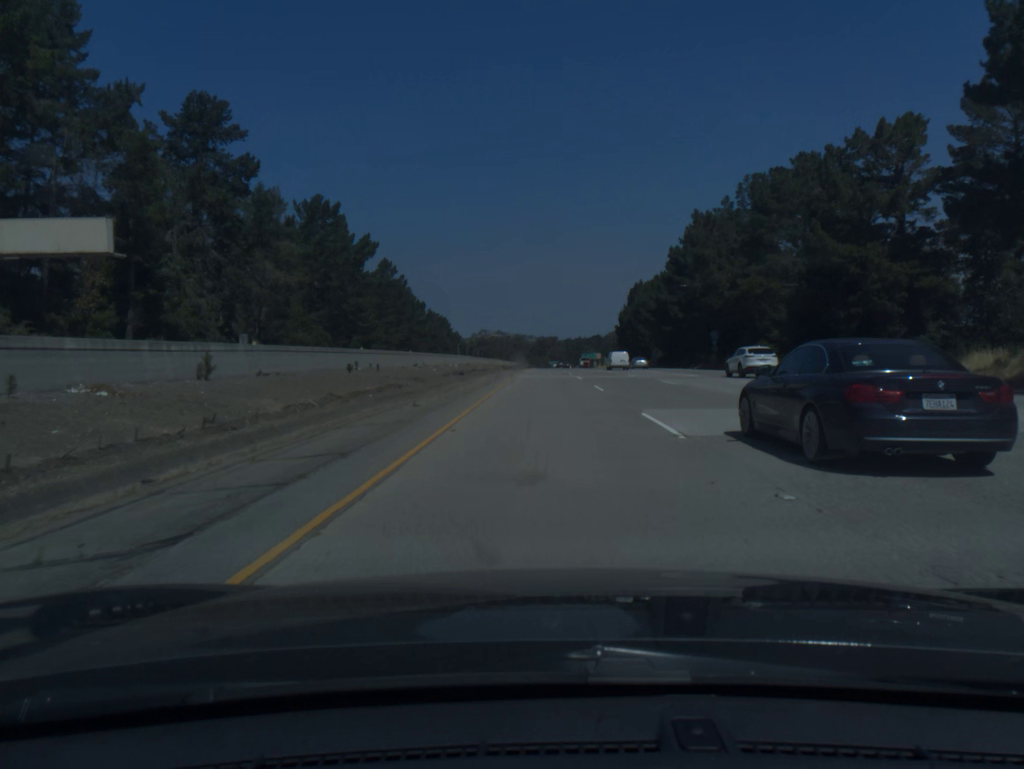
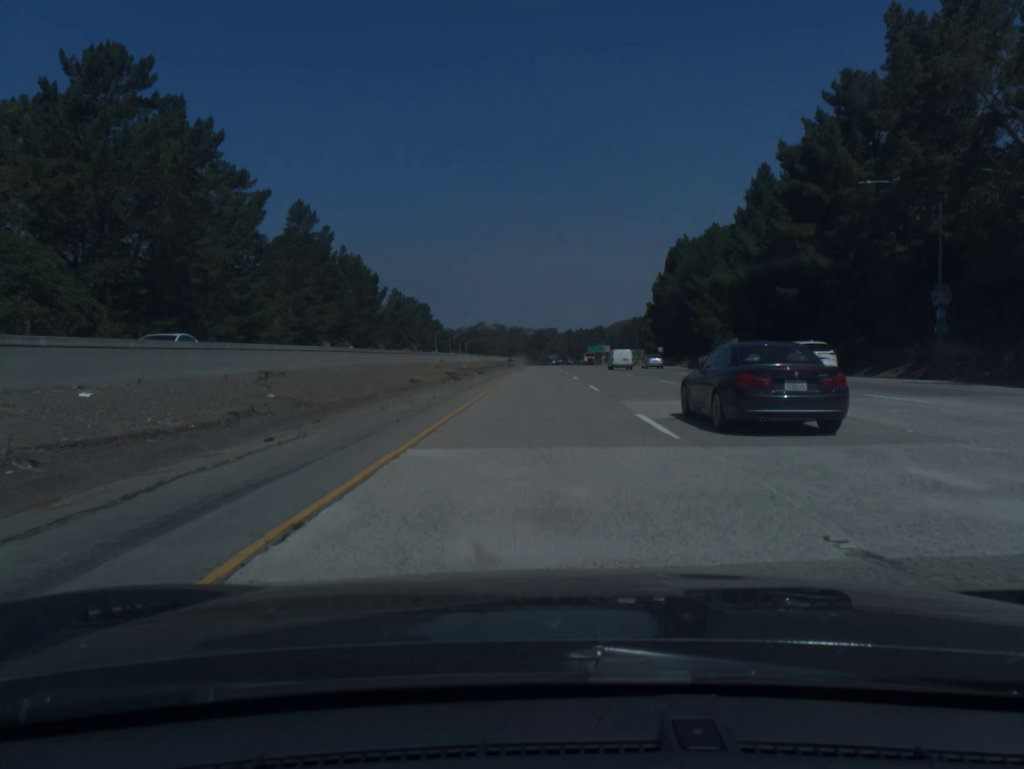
(+0.2, +59.1) m; 0°
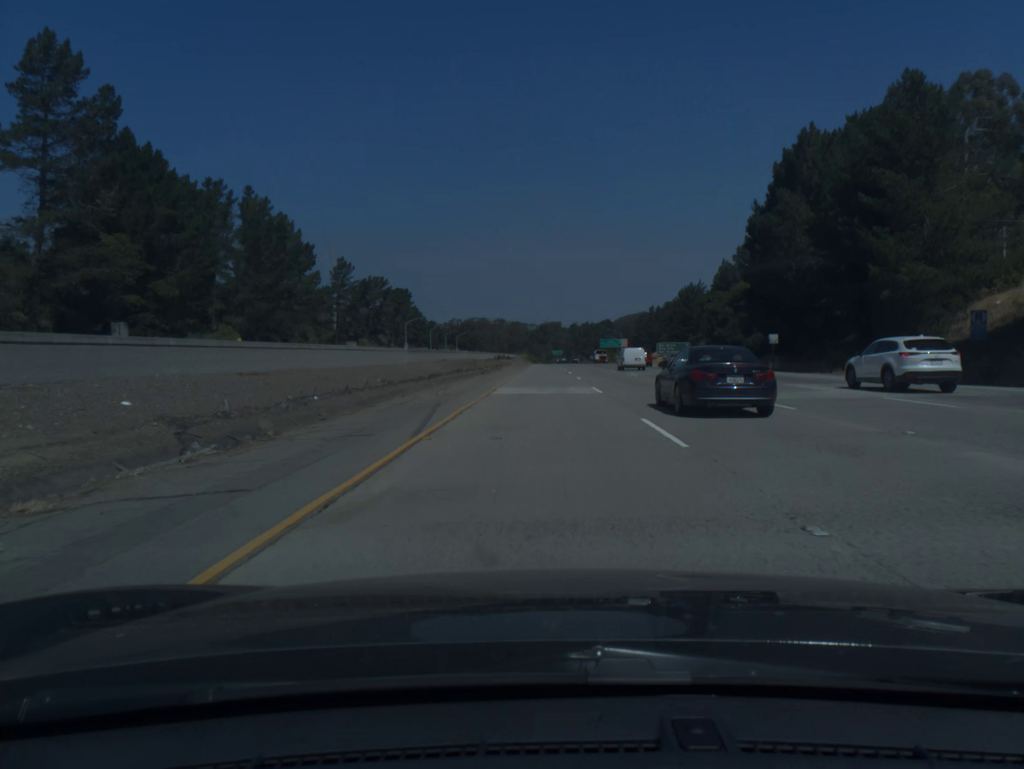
(-0.1, +59.3) m; 0°
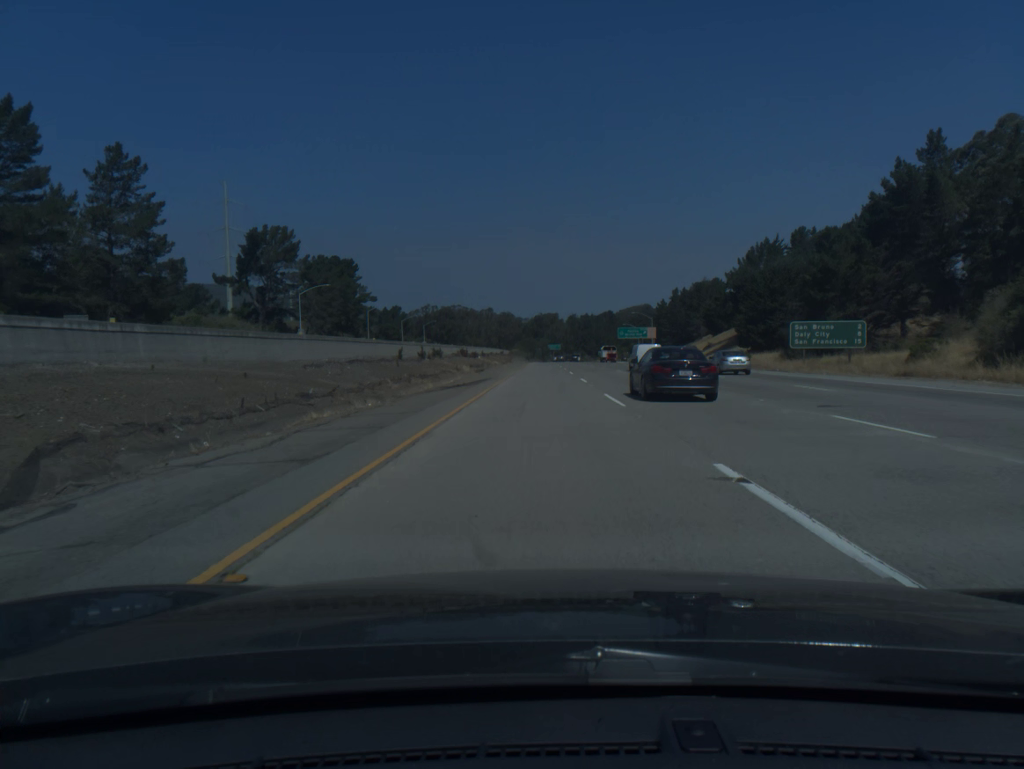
(+0.1, +79.4) m; 0°
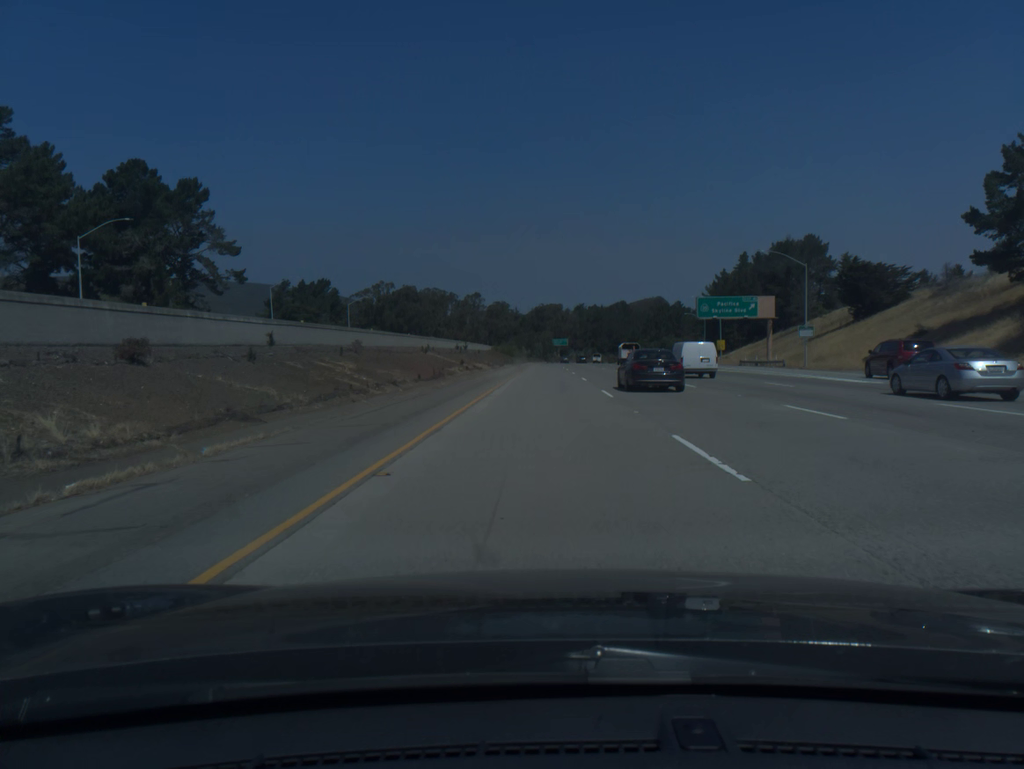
(-0.1, +99.0) m; 0°
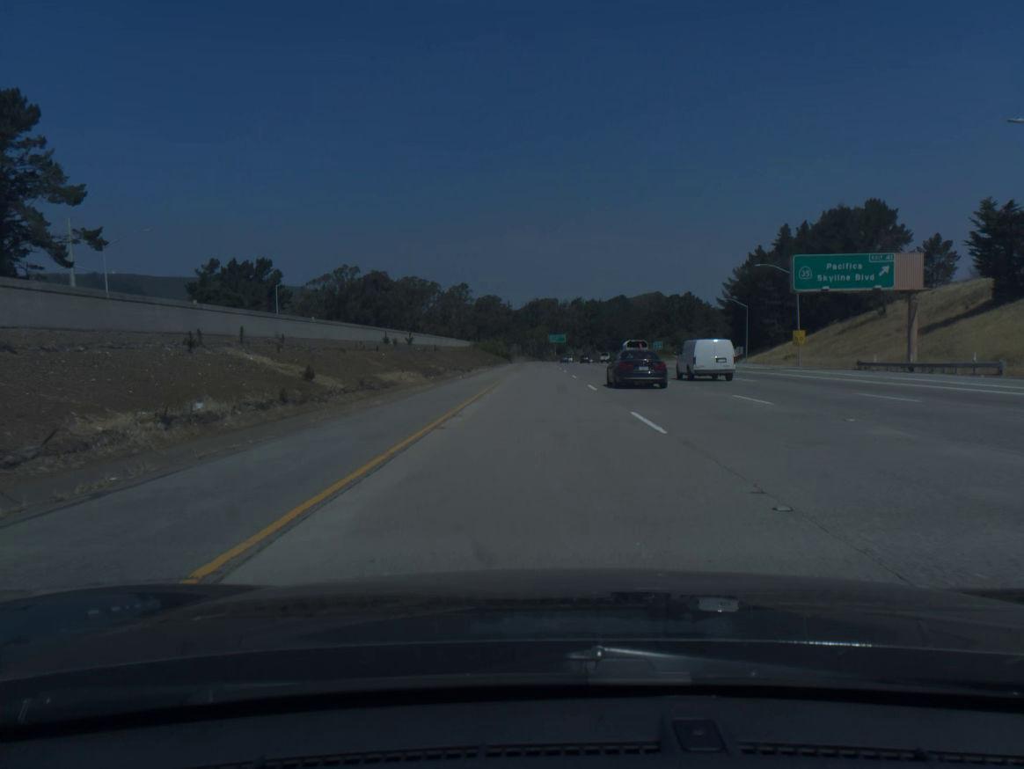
(+0.1, +39.5) m; 0°
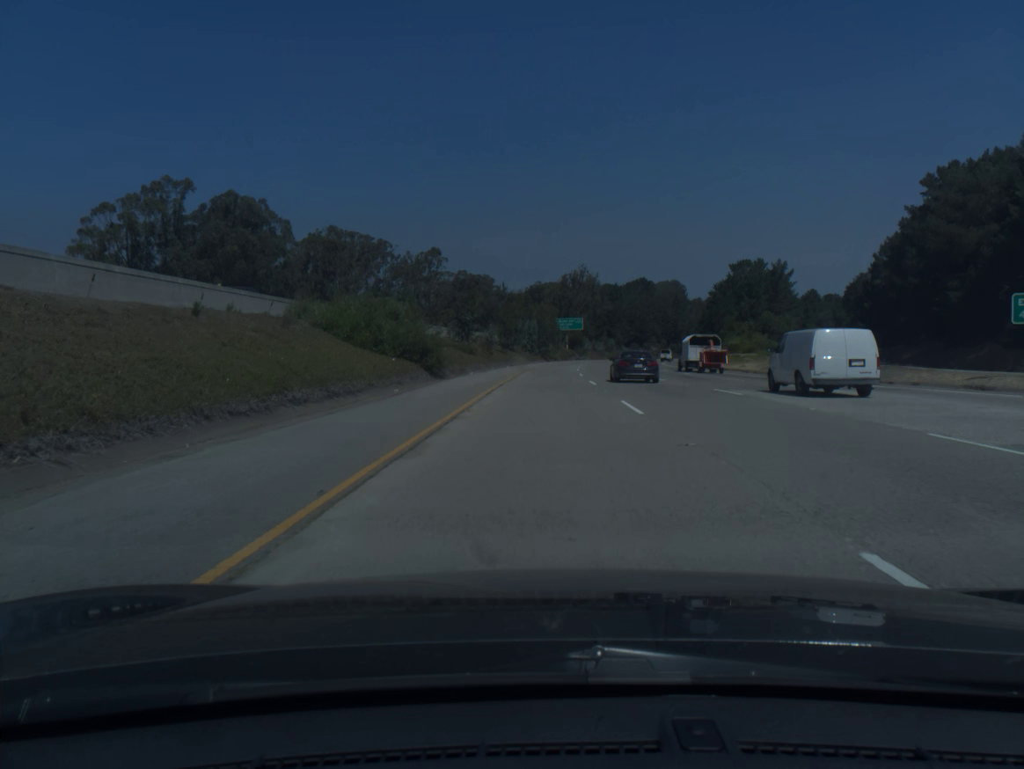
(-0.4, +98.8) m; 0°
